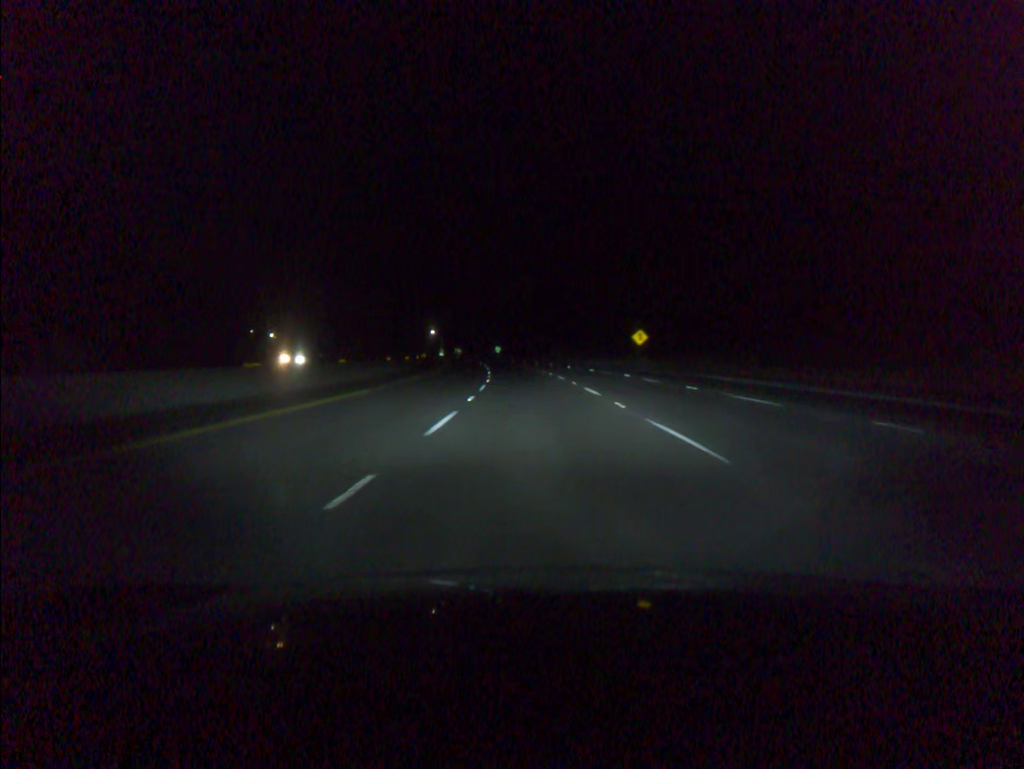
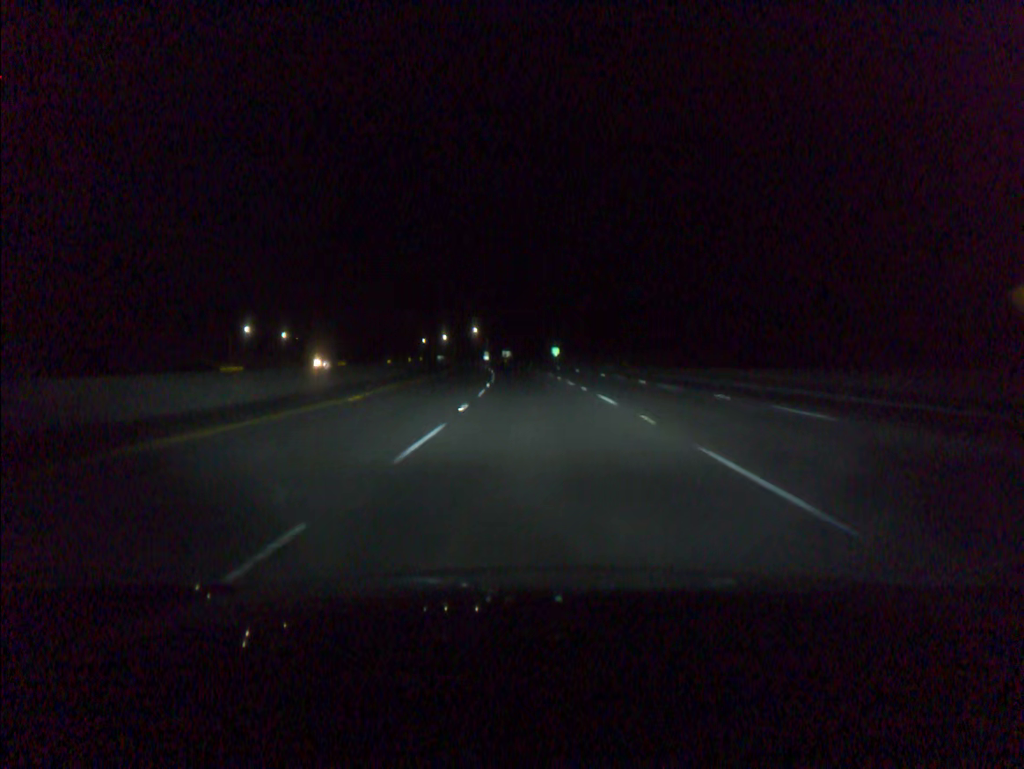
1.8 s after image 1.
(-2.3, +61.2) m; -5°
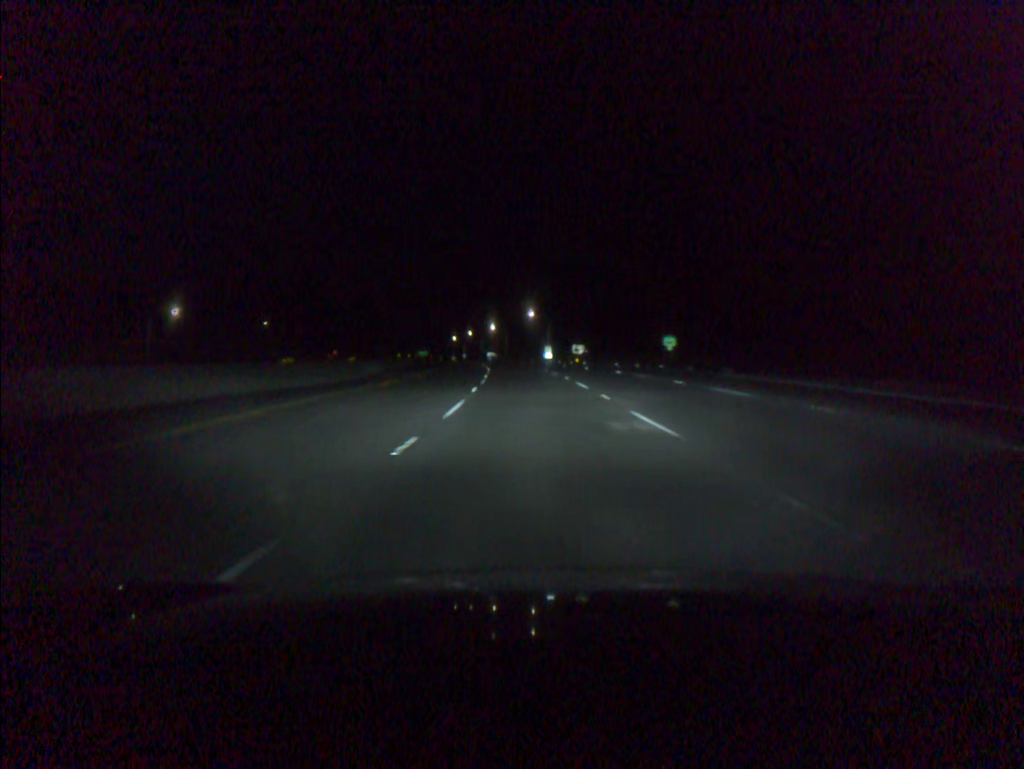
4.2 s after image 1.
(-3.5, +81.6) m; -5°
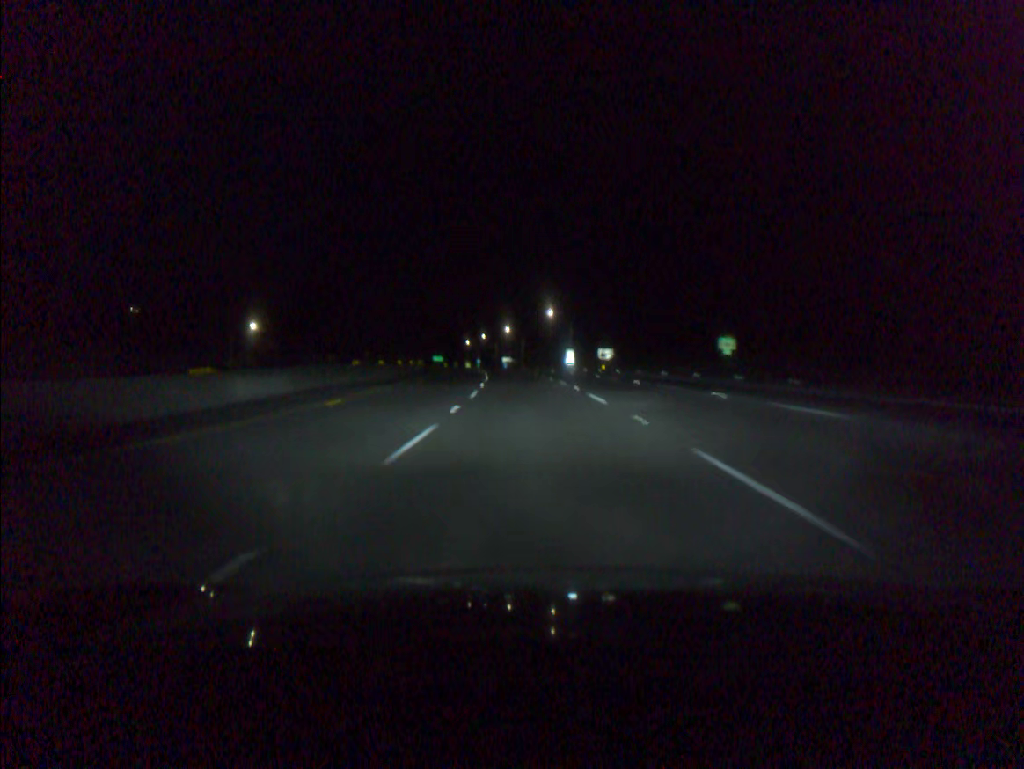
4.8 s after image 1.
(-0.3, +20.5) m; -1°
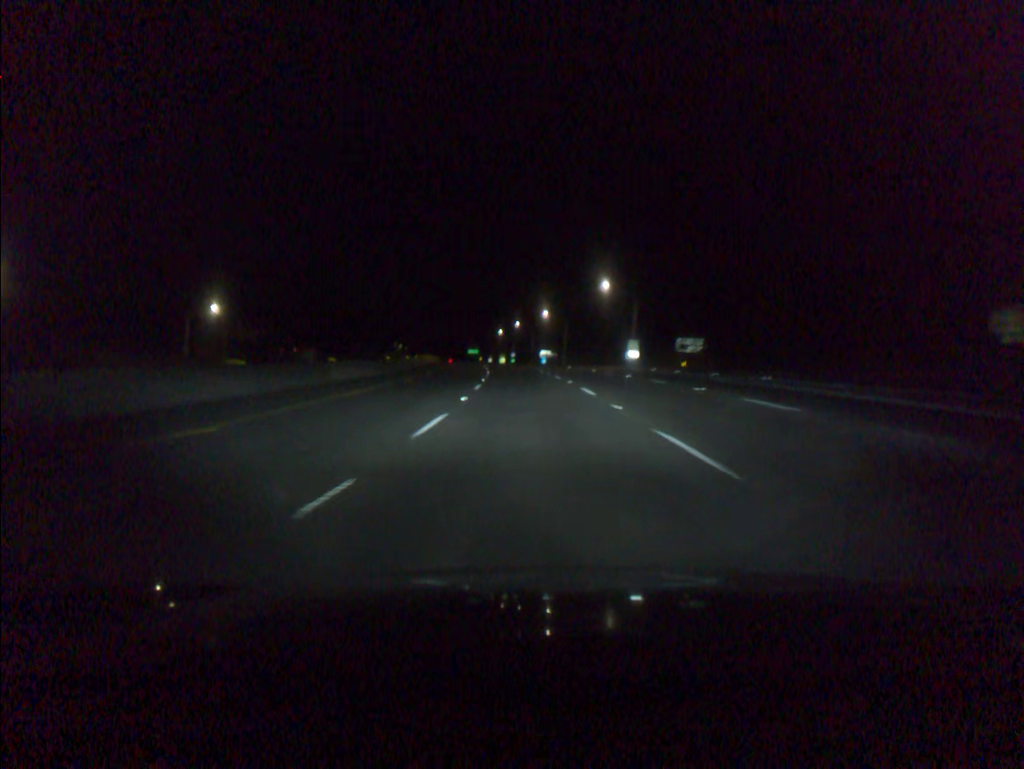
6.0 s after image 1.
(-1.0, +40.9) m; -3°
